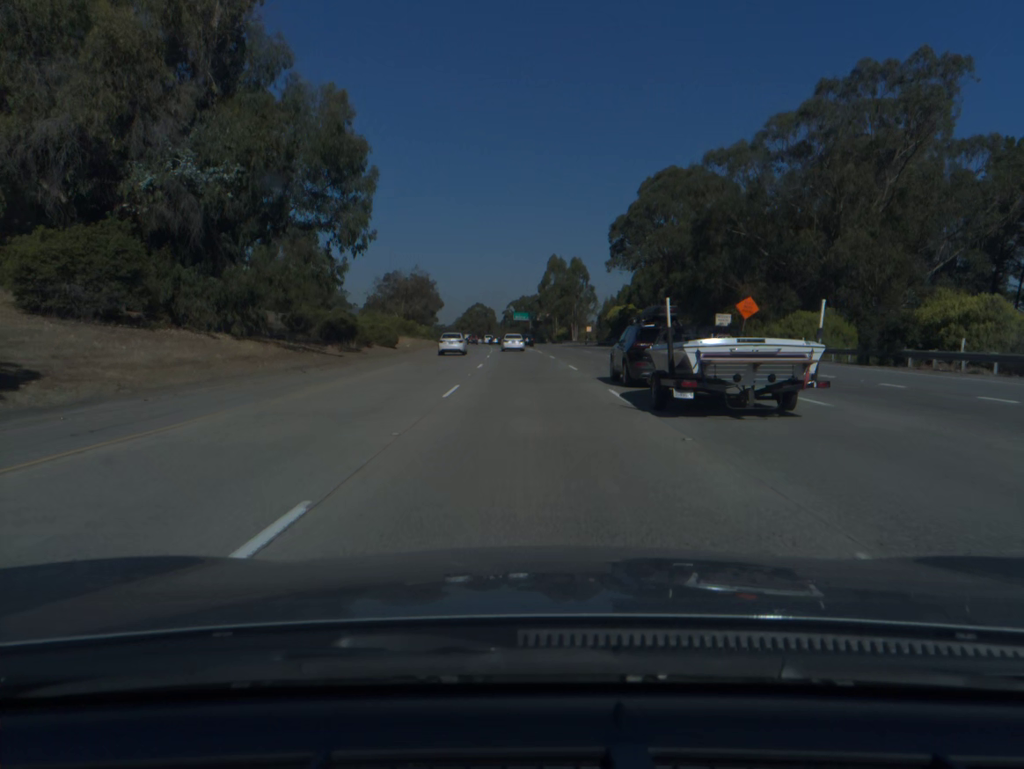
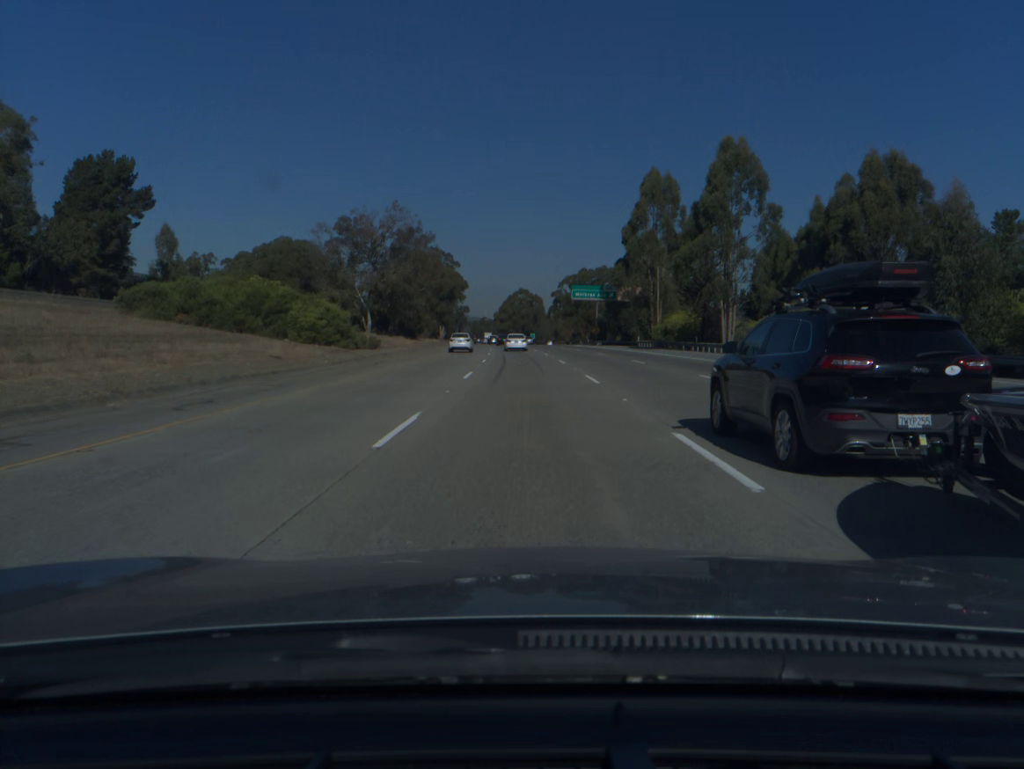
(-3.0, +95.8) m; -4°
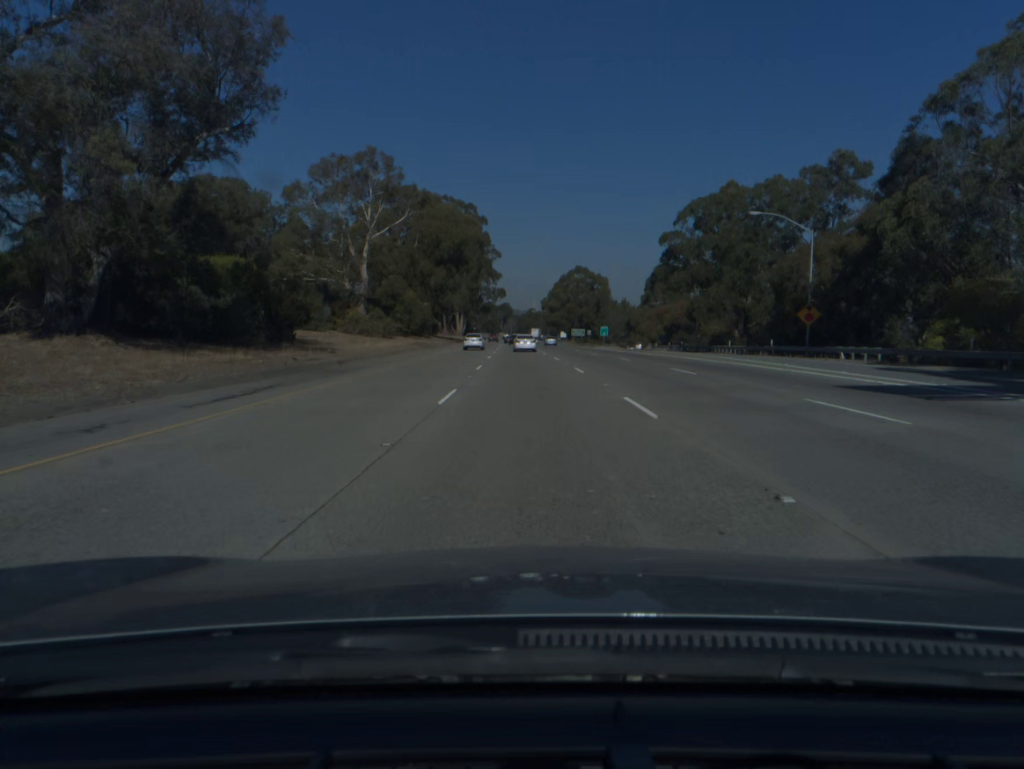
(-3.2, +96.4) m; -4°
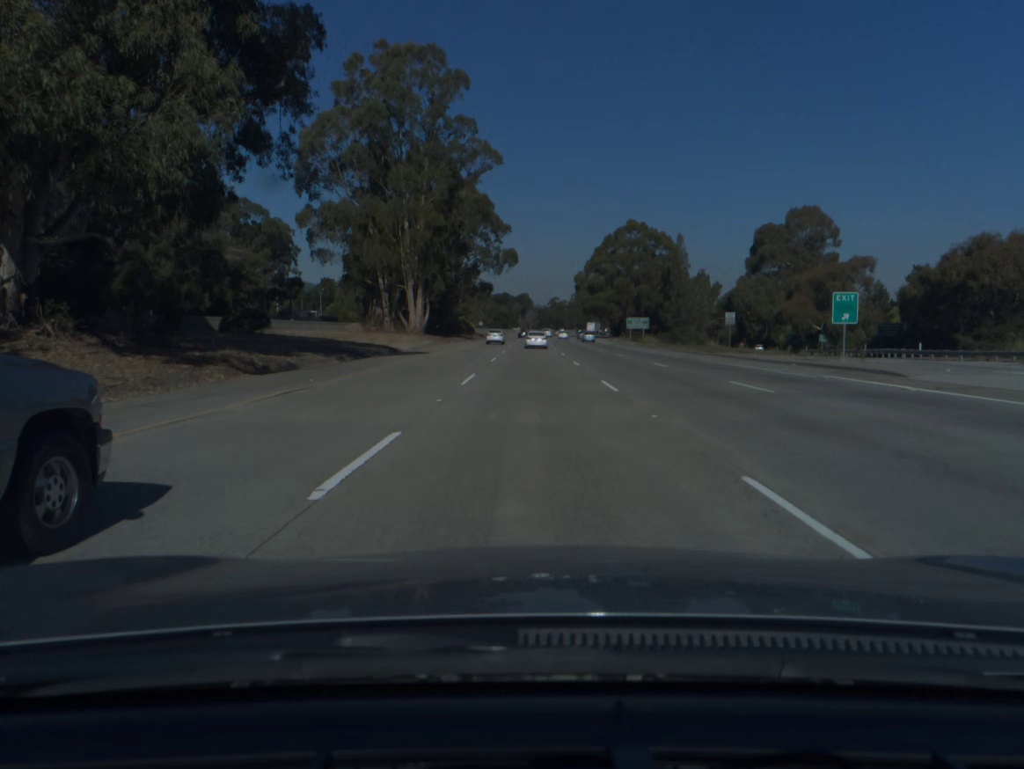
(-1.9, +96.2) m; -1°
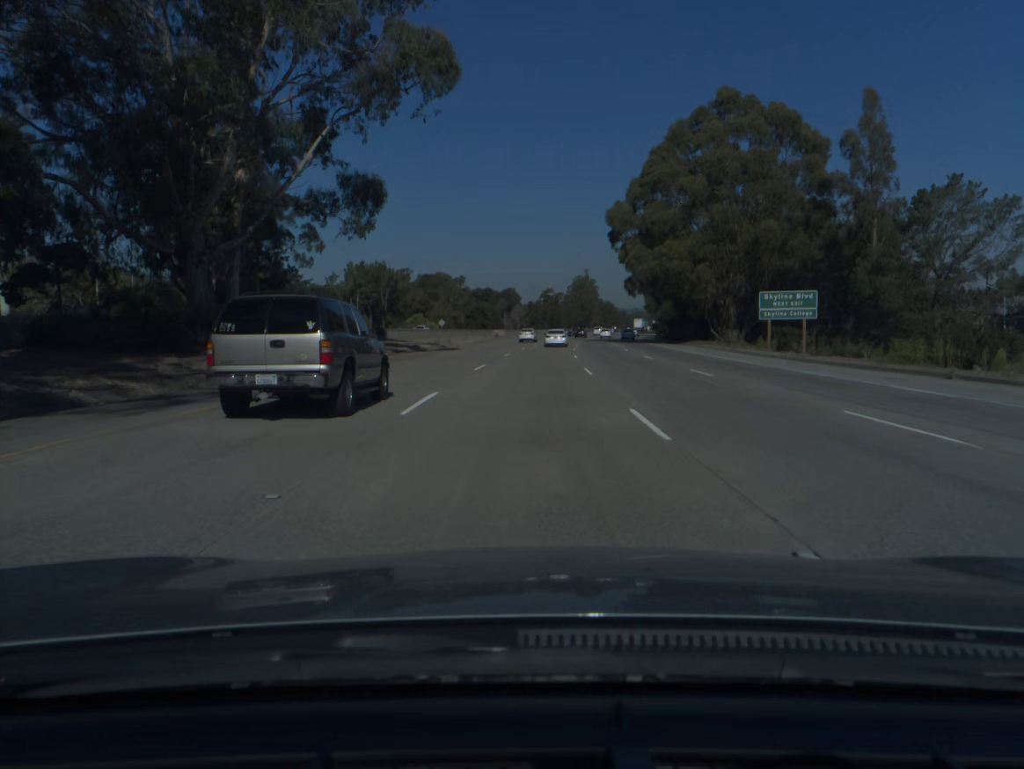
(+0.4, +96.2) m; +1°
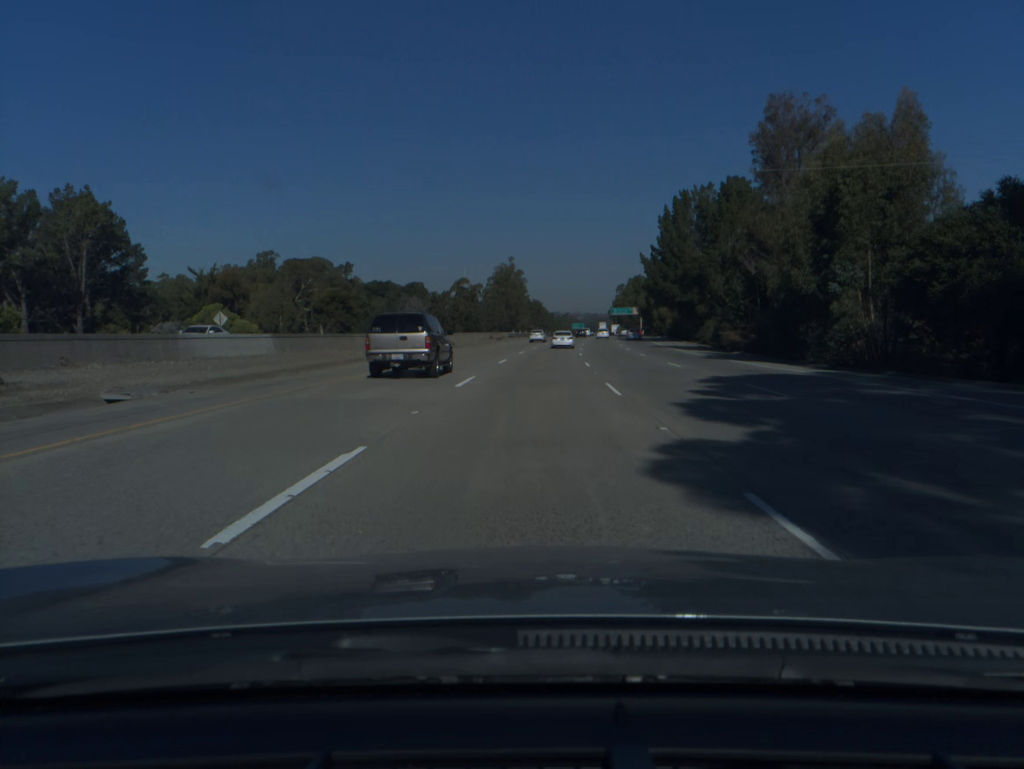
(+4.2, +95.3) m; +5°
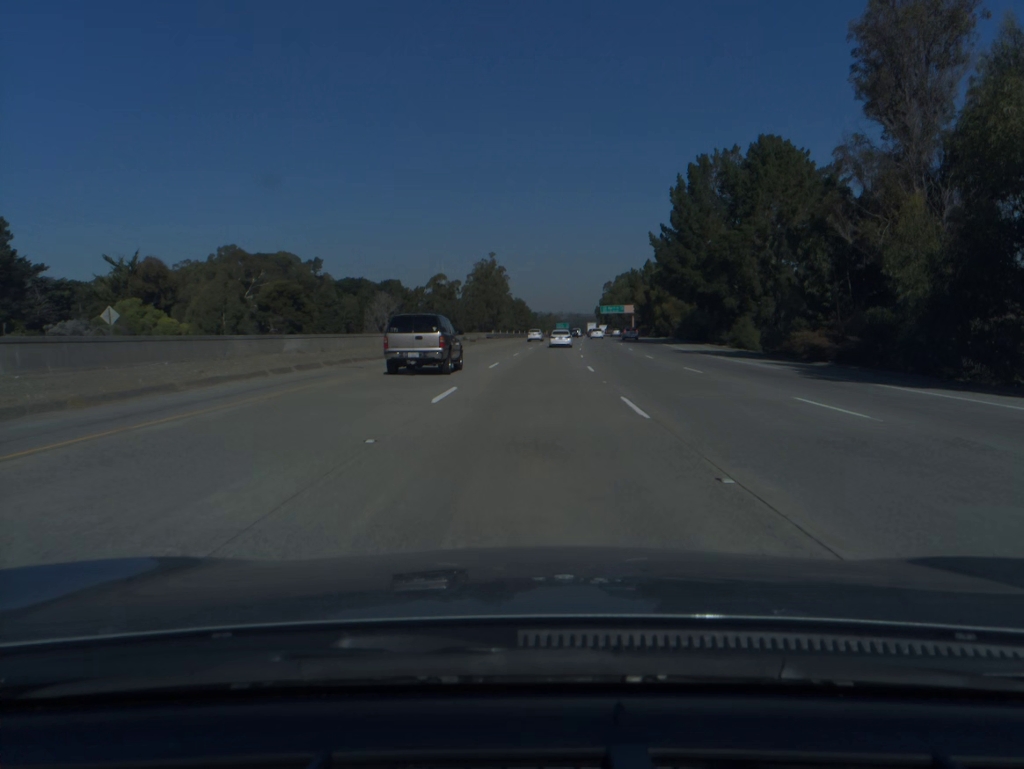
(+0.2, +19.1) m; +1°
